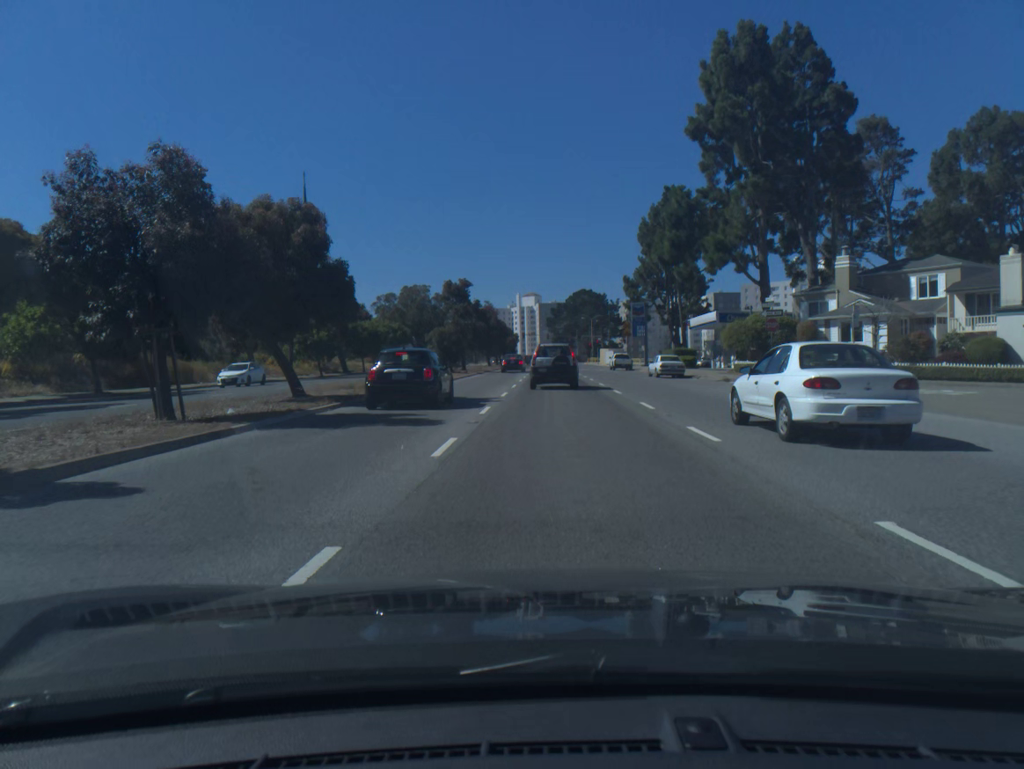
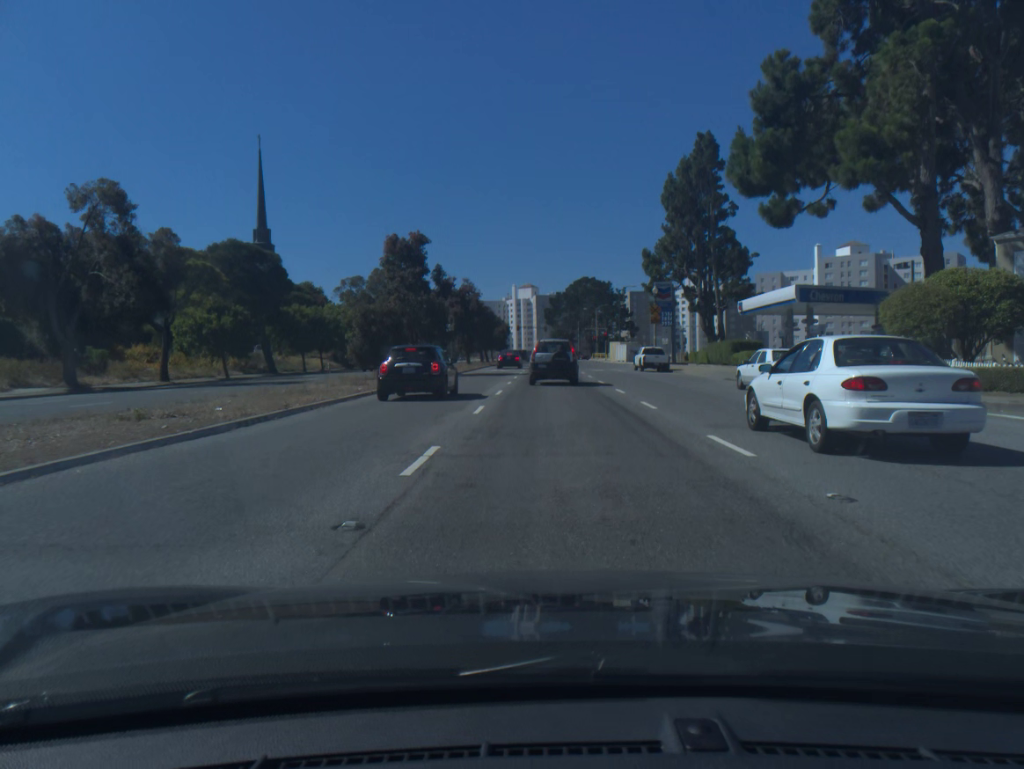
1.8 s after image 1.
(0.0, +23.6) m; 0°
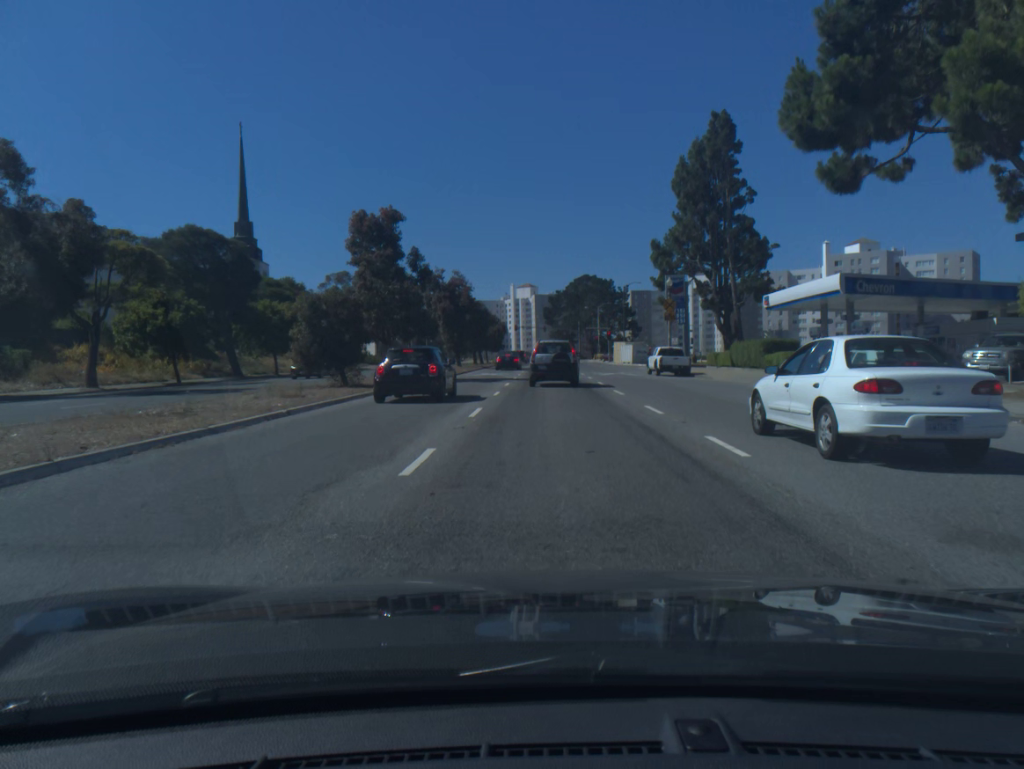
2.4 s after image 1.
(0.0, +7.5) m; 0°
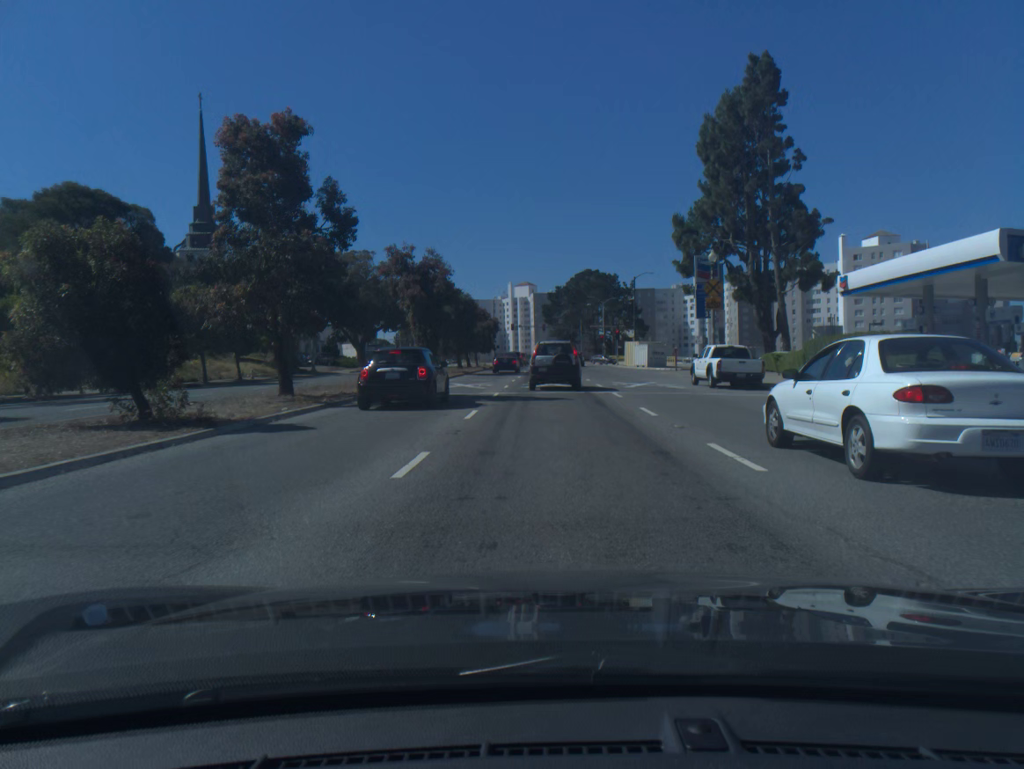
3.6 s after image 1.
(0.0, +14.6) m; 0°
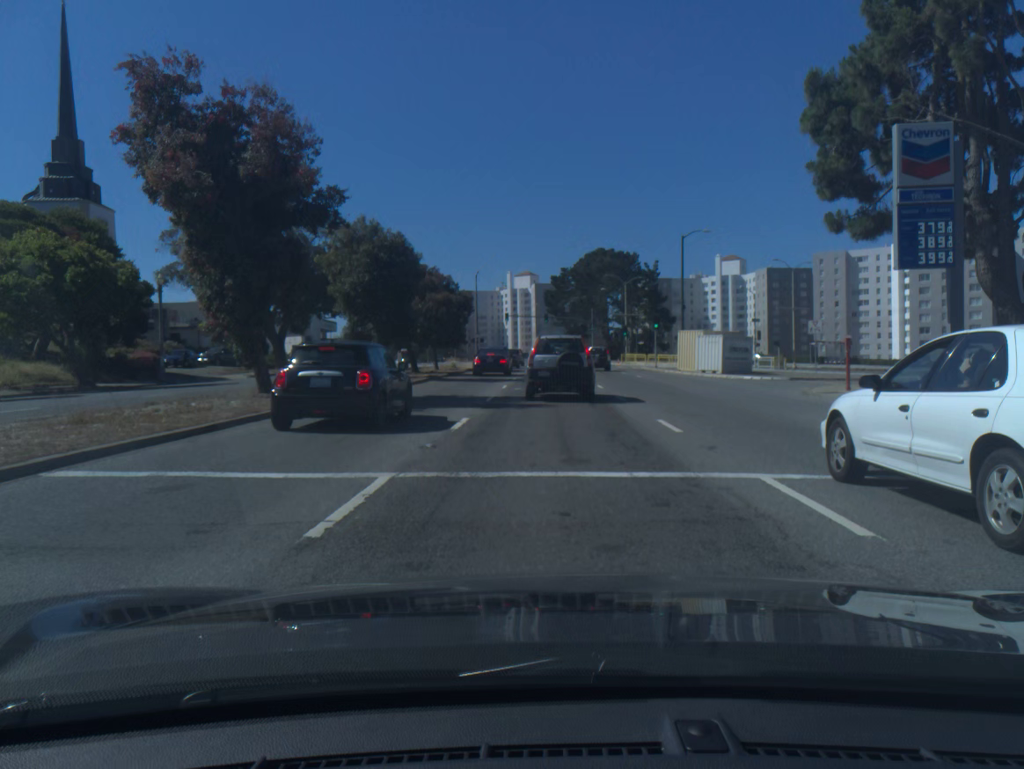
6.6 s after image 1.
(0.0, +32.3) m; 0°
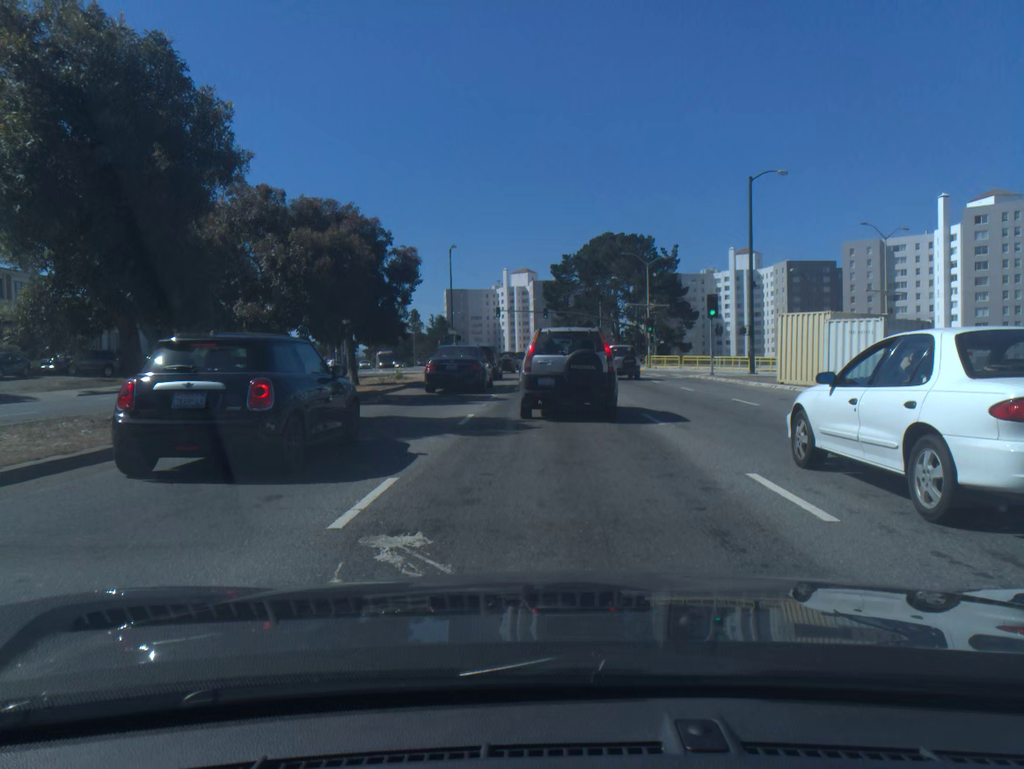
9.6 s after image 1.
(-0.1, +22.5) m; 0°
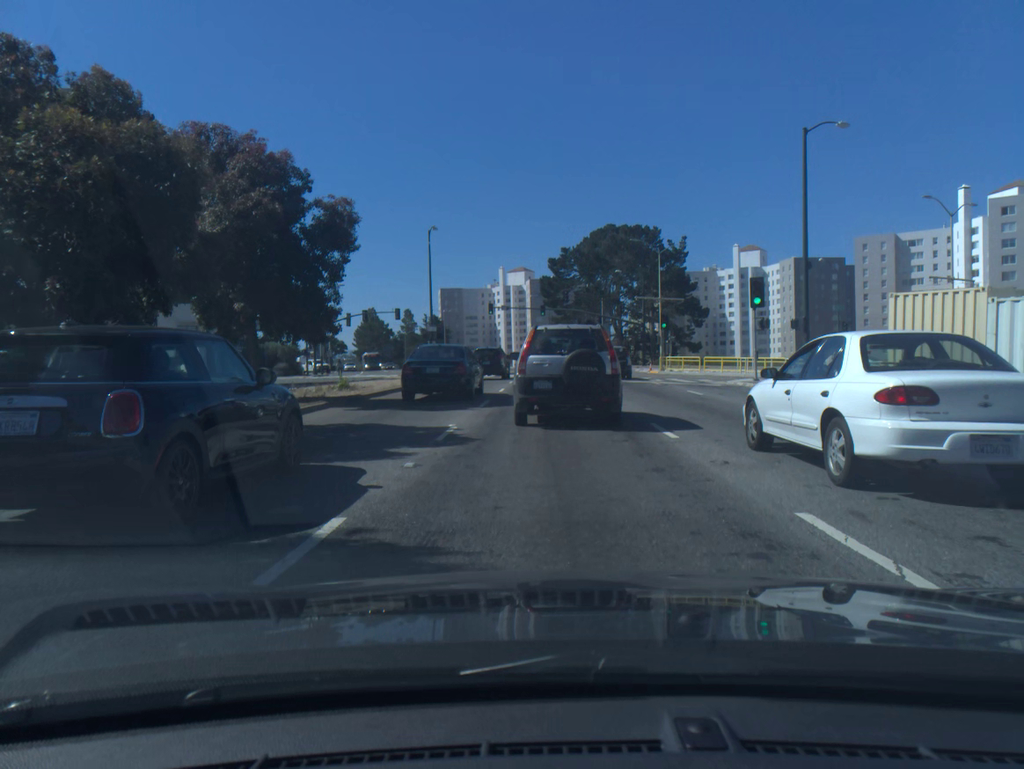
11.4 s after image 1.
(0.0, +9.8) m; 0°
